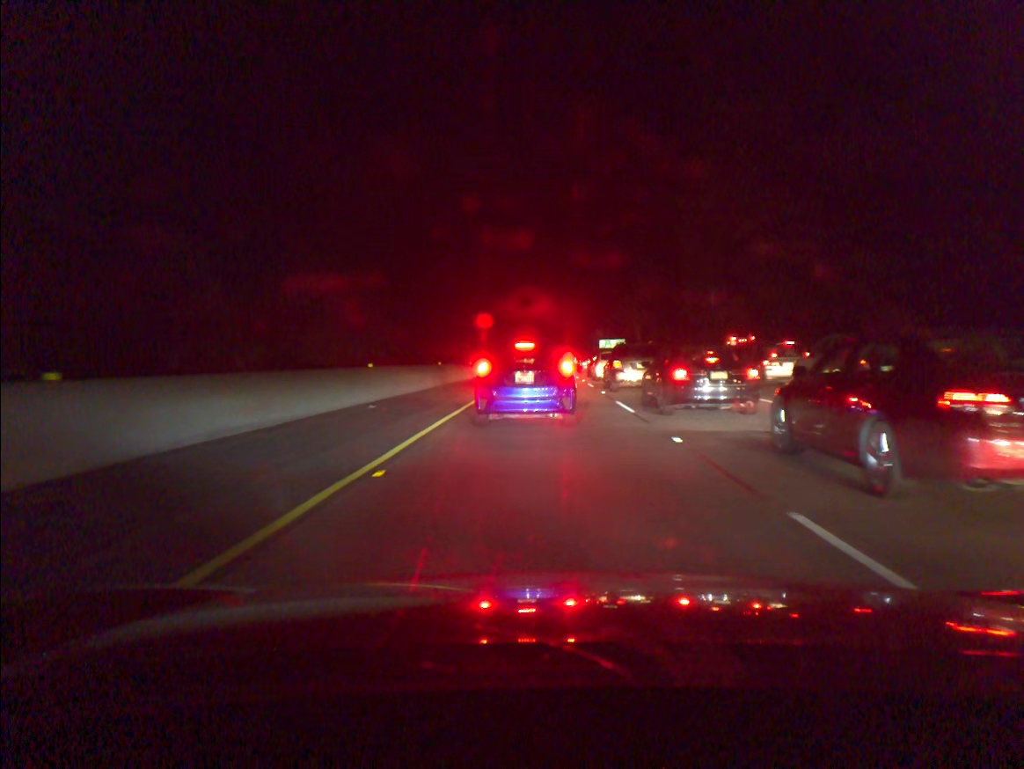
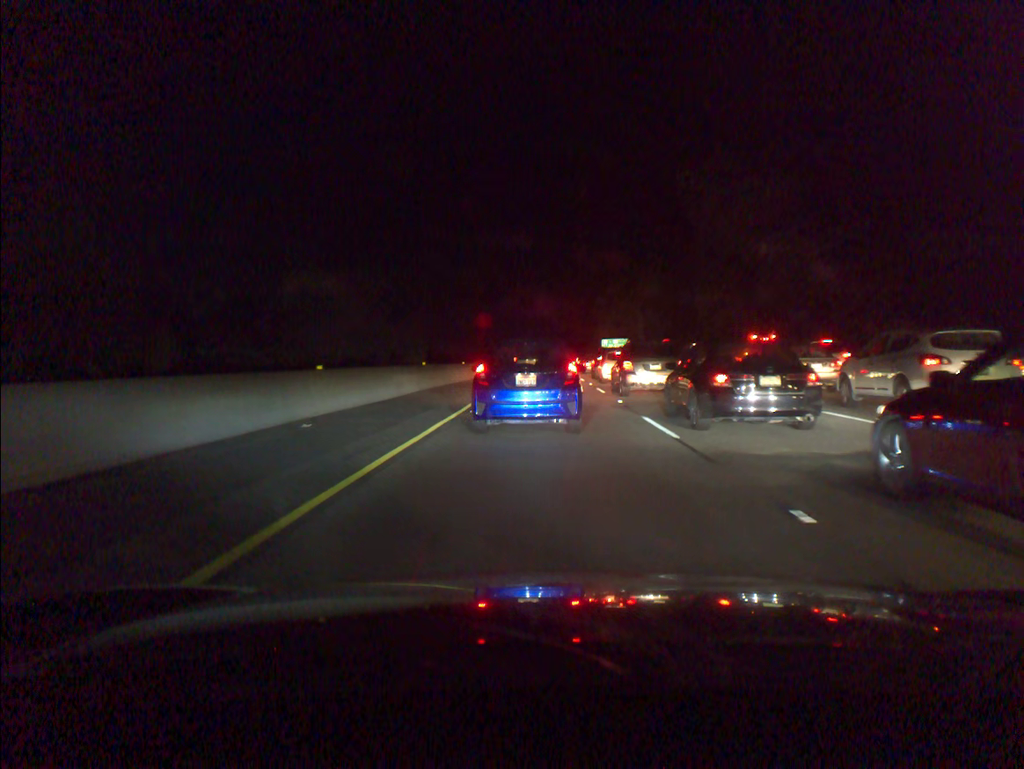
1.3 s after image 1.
(0.0, +5.3) m; 0°
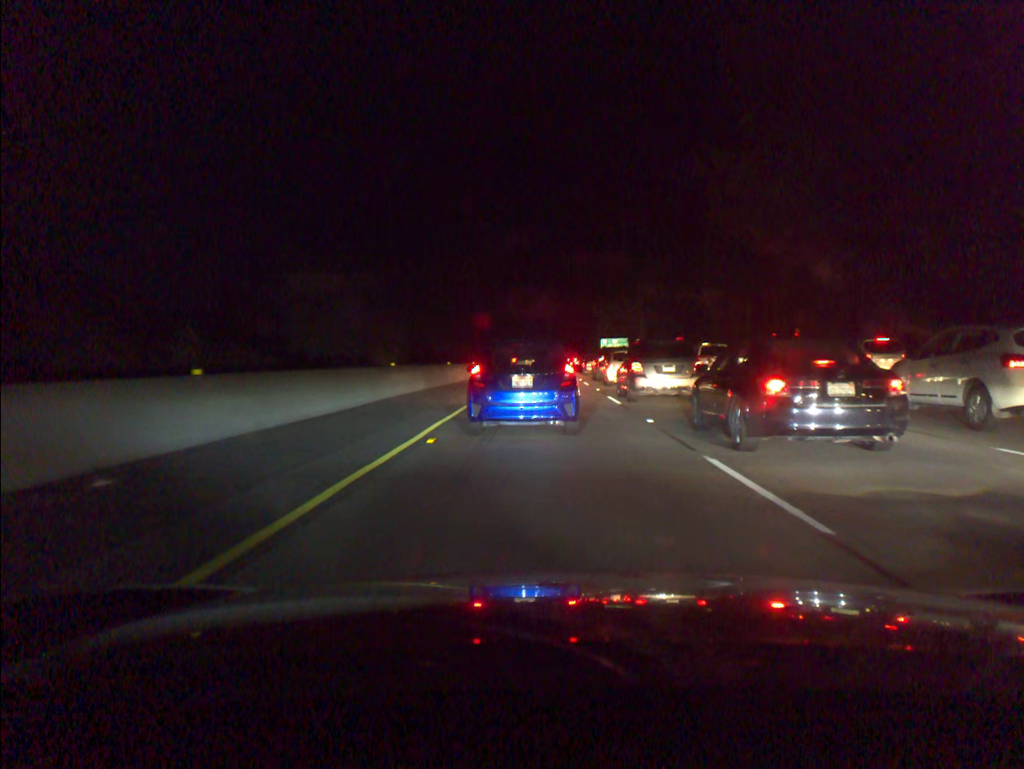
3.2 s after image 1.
(0.0, +6.1) m; +1°
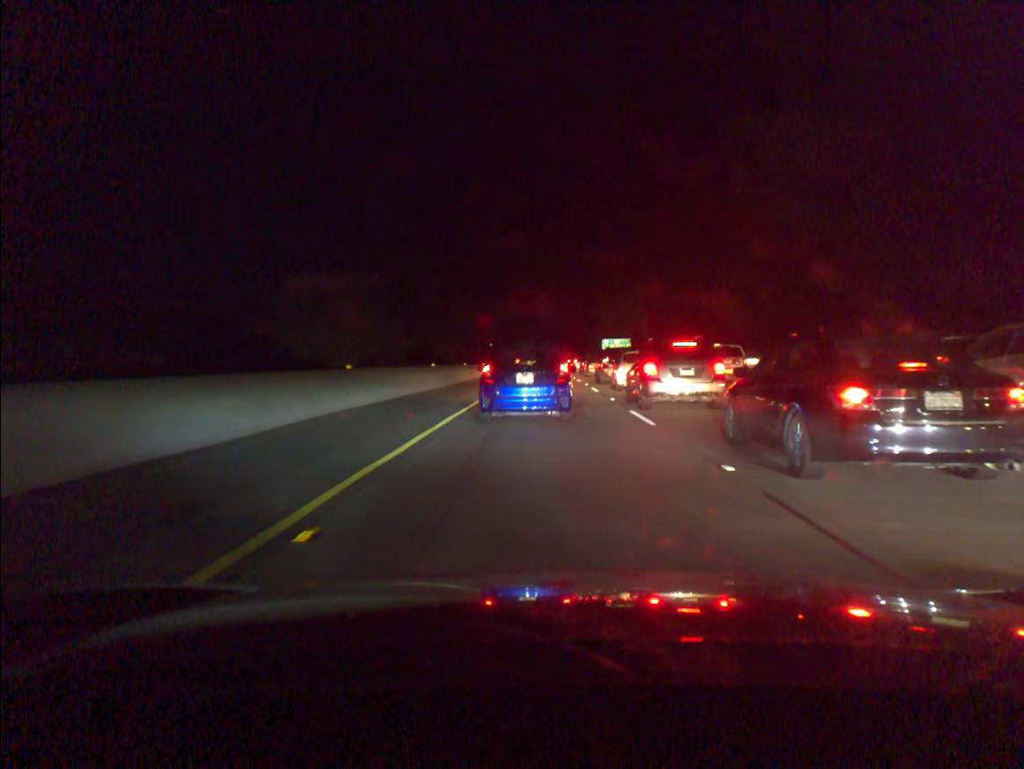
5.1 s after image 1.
(0.0, +6.0) m; 0°
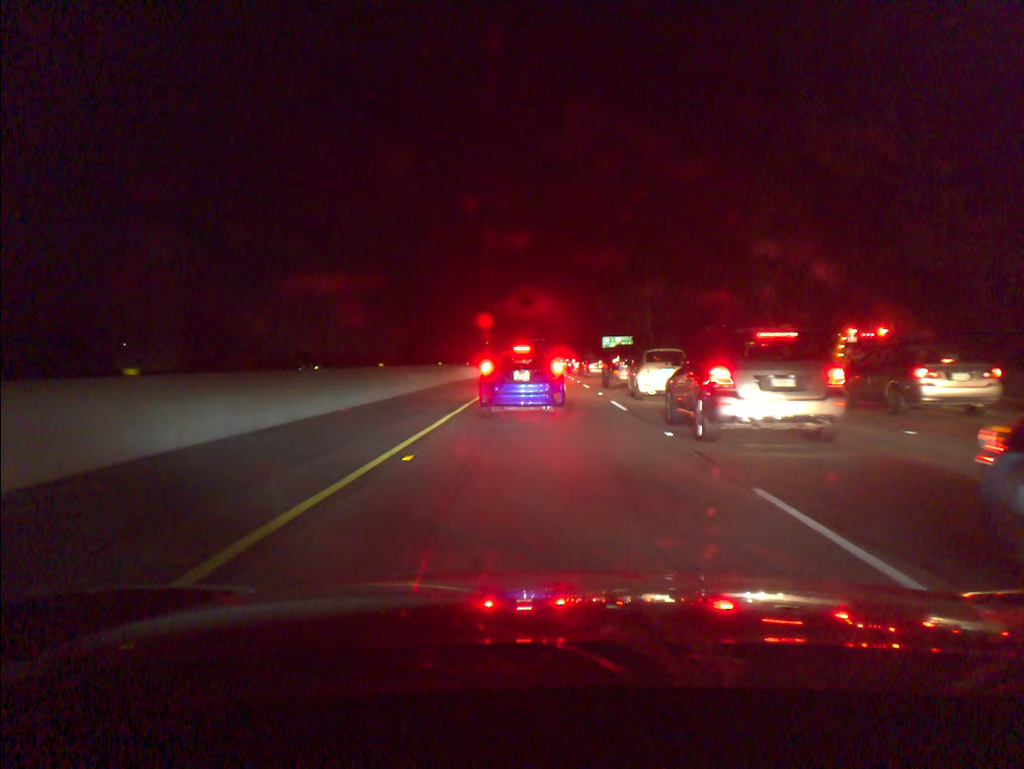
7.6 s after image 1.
(0.0, +10.4) m; 0°
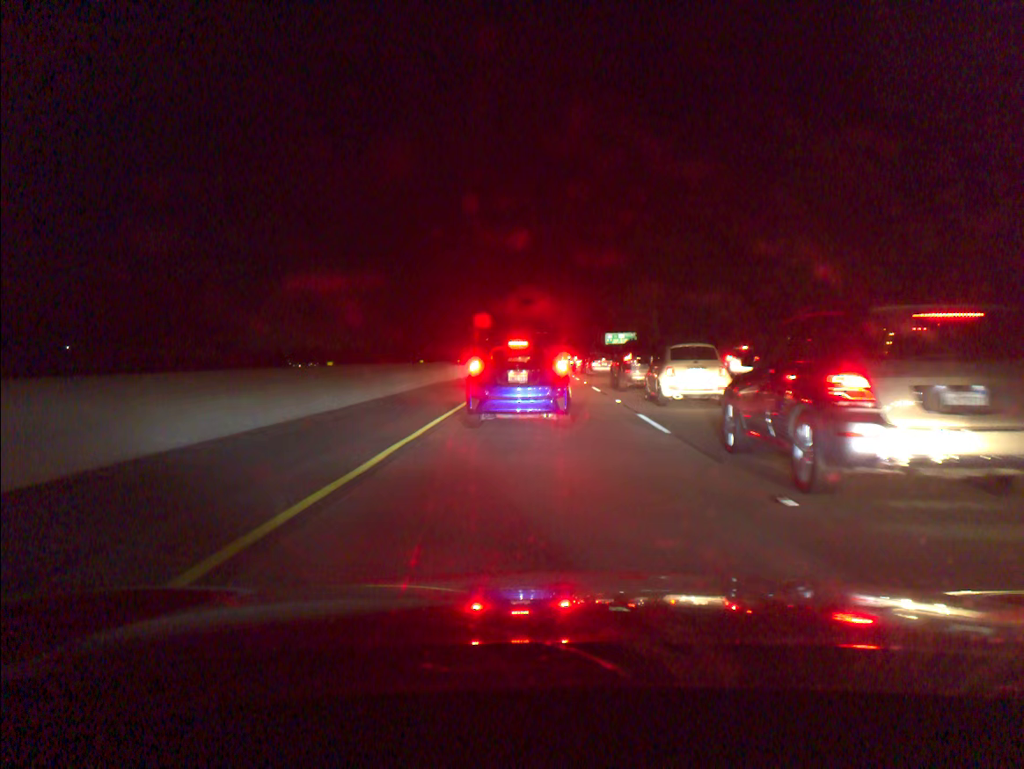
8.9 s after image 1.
(0.0, +5.9) m; 0°
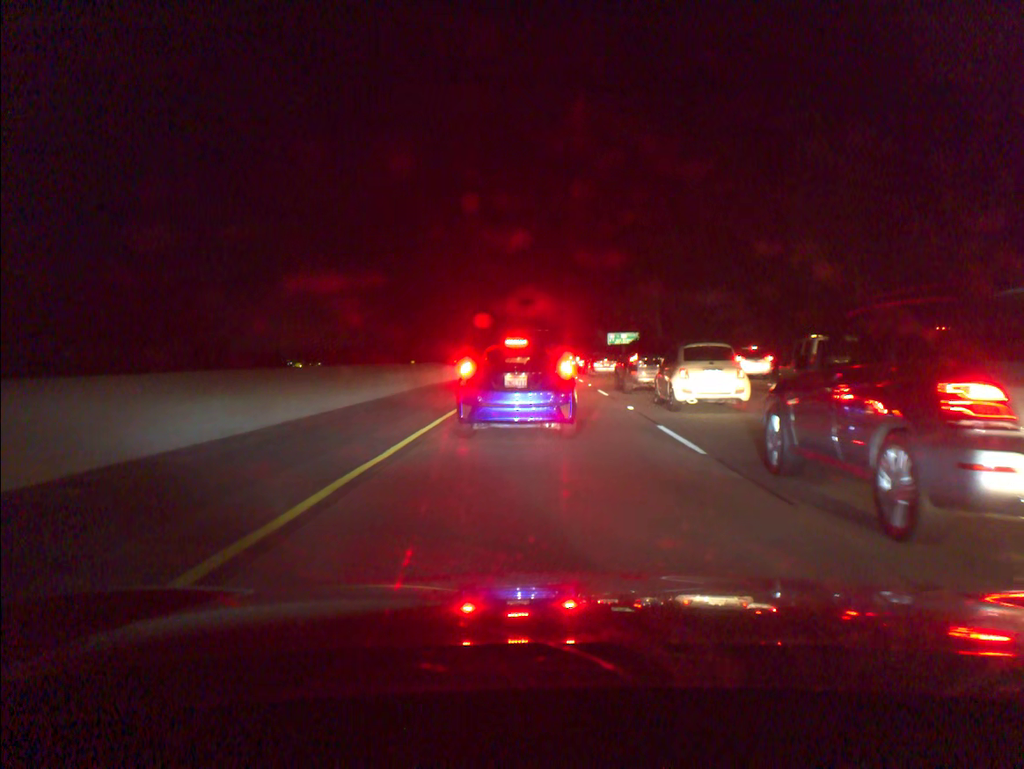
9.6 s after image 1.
(0.0, +2.5) m; 0°
